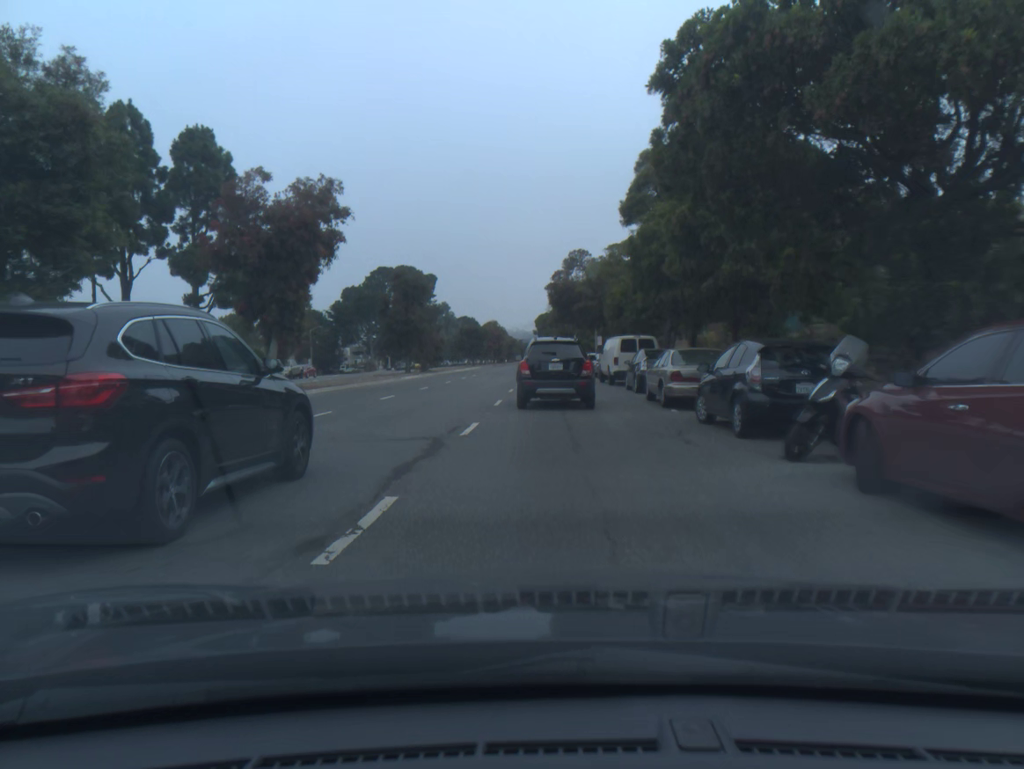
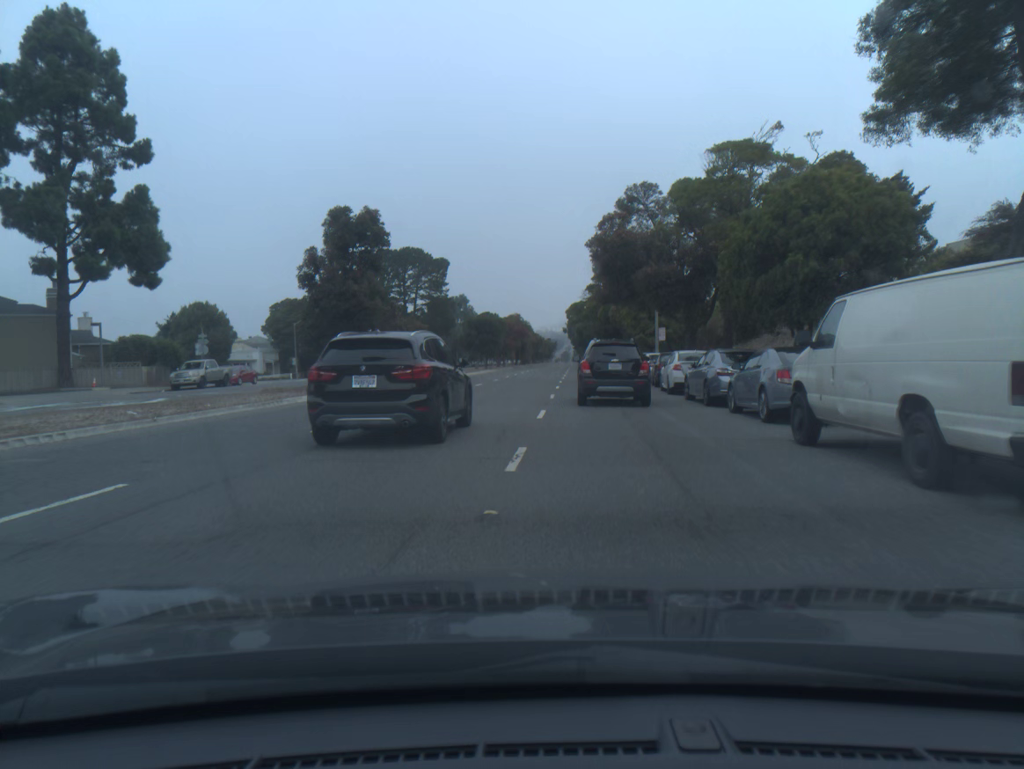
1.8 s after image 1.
(-0.4, +25.3) m; -2°
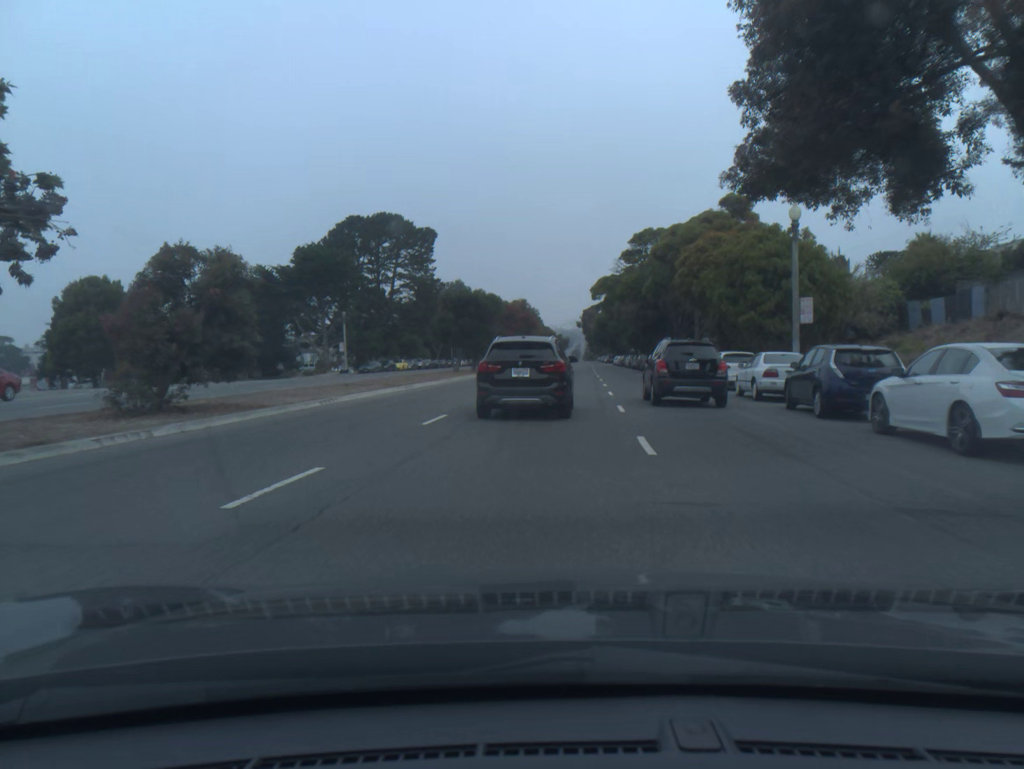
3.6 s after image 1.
(-0.3, +28.1) m; 0°
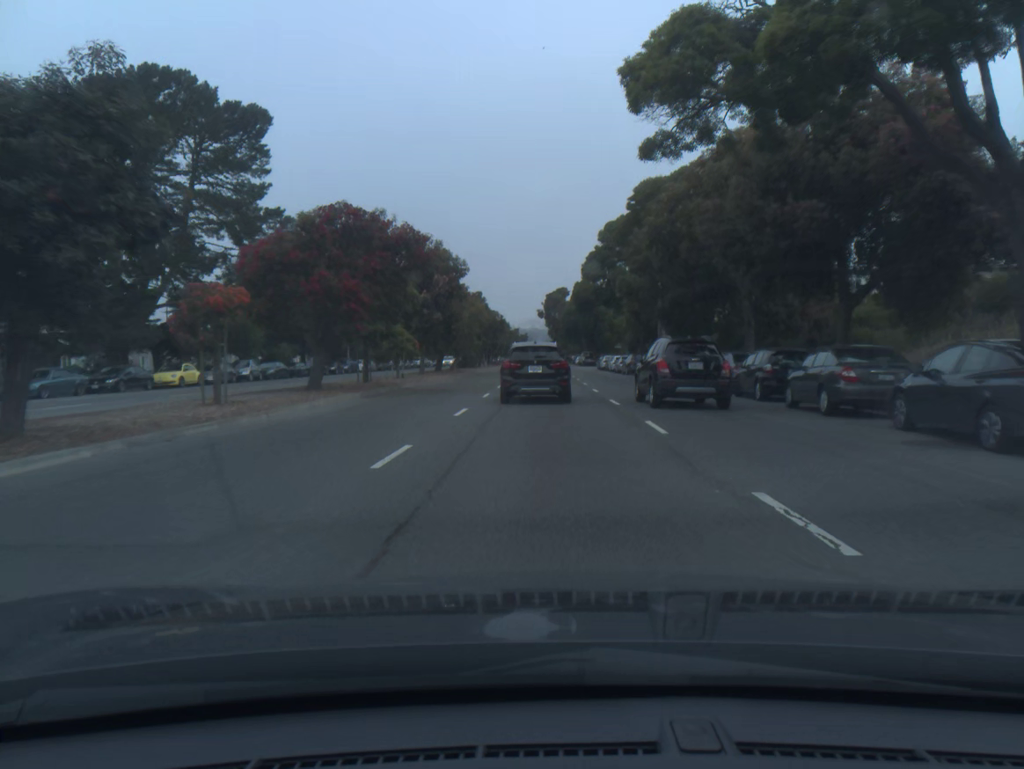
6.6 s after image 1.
(+1.6, +49.3) m; +3°
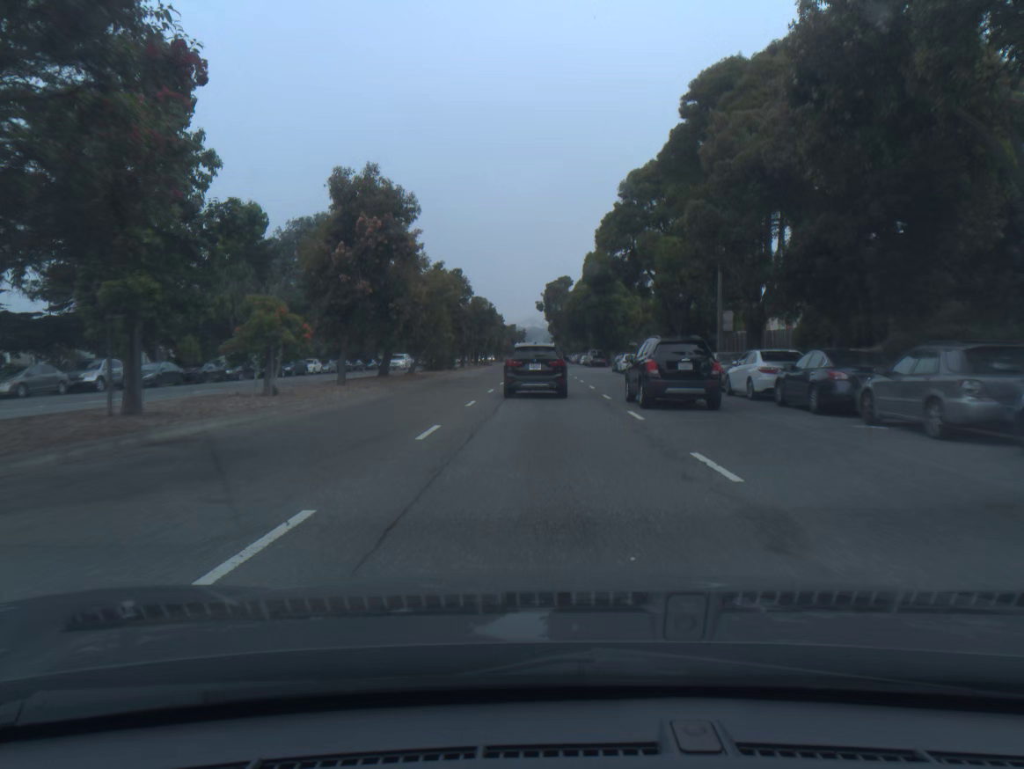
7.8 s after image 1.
(0.0, +19.4) m; 0°
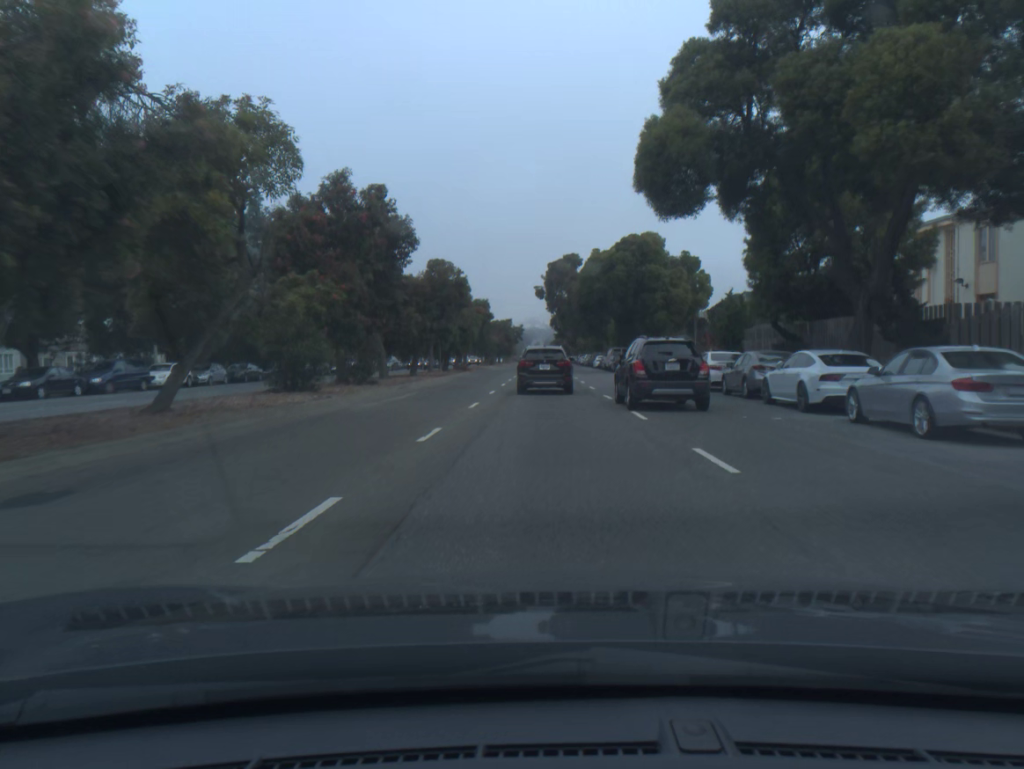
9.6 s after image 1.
(0.0, +29.1) m; 0°
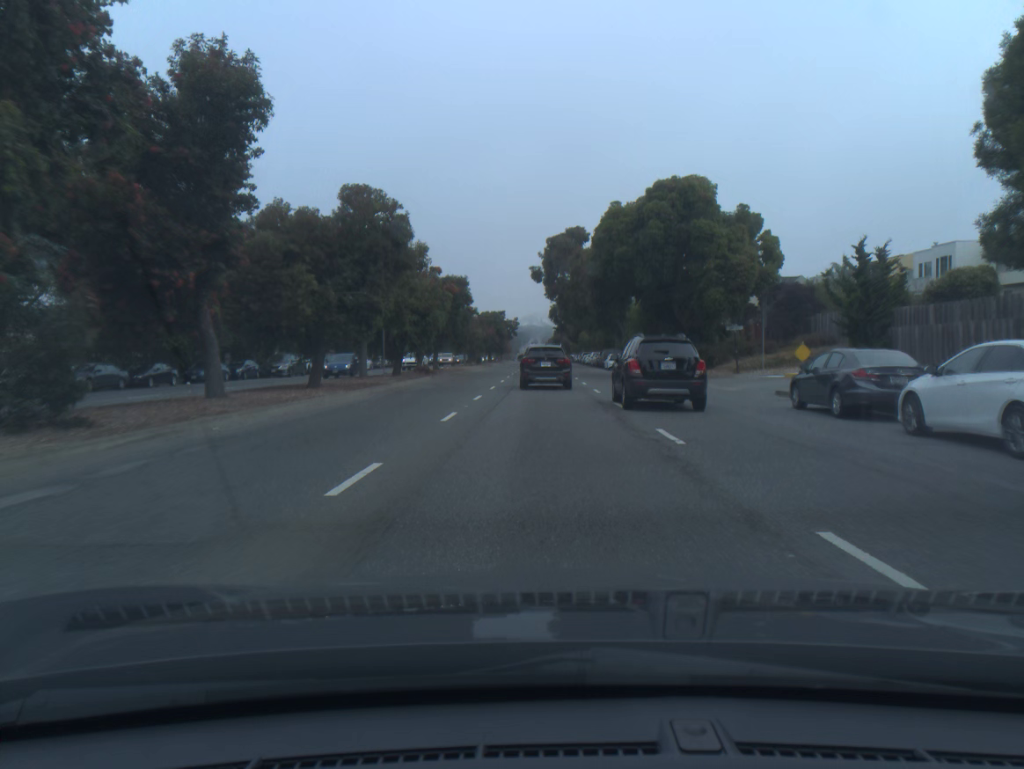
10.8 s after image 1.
(0.0, +19.3) m; 0°
